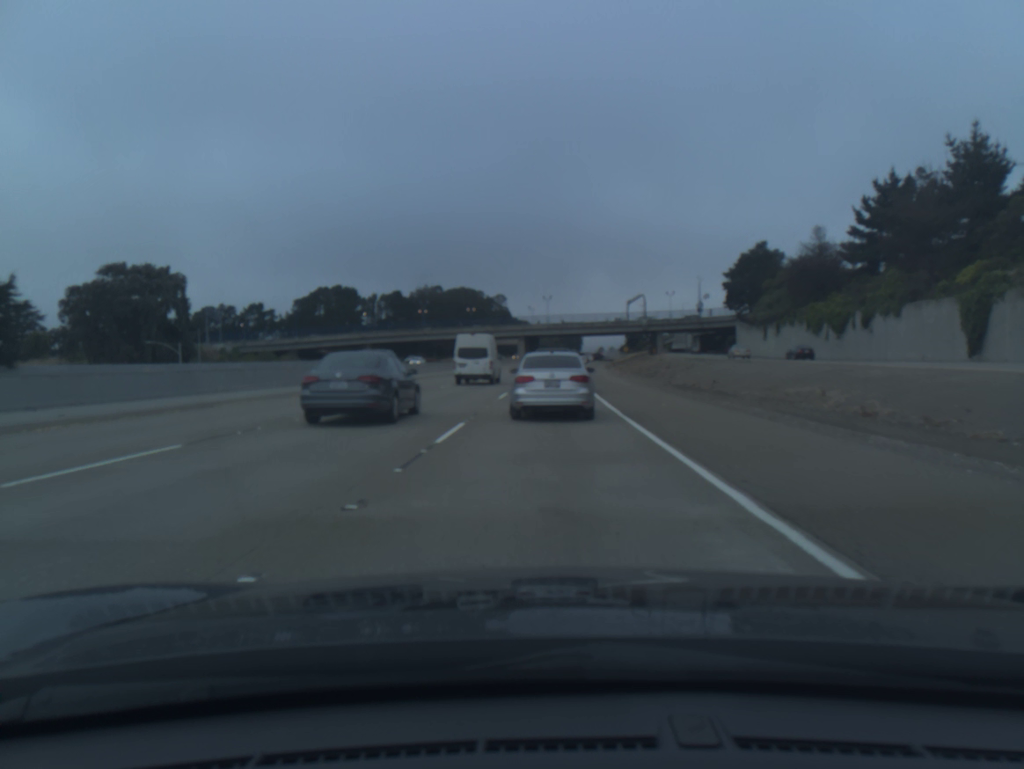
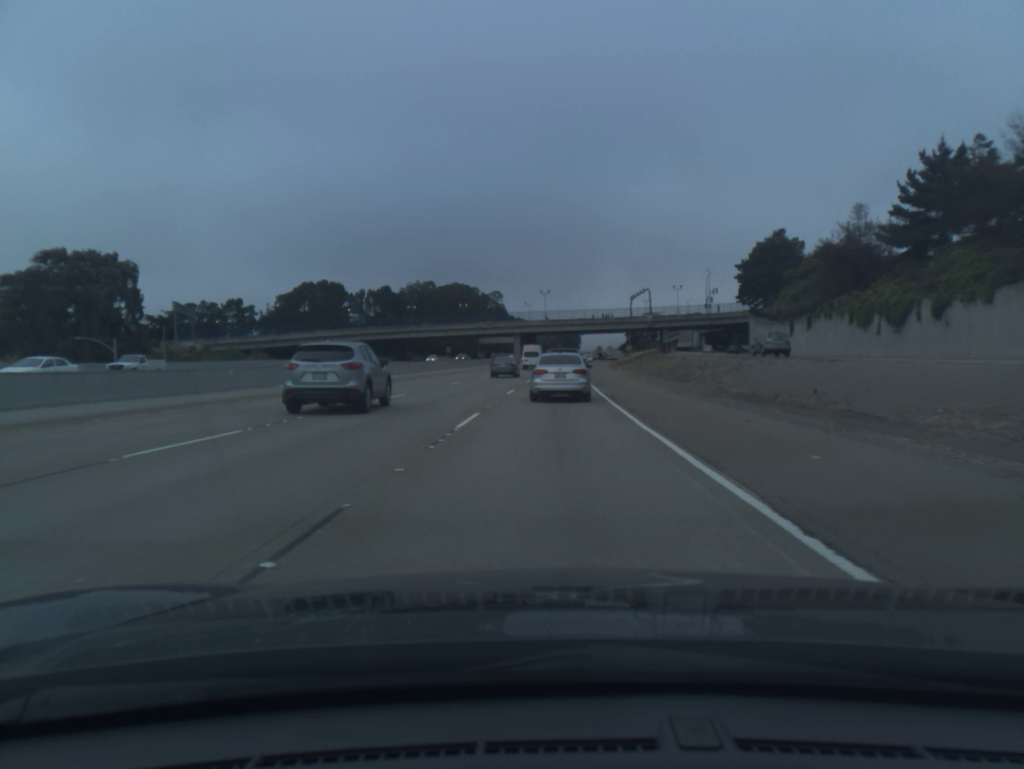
(-0.1, +12.2) m; 0°
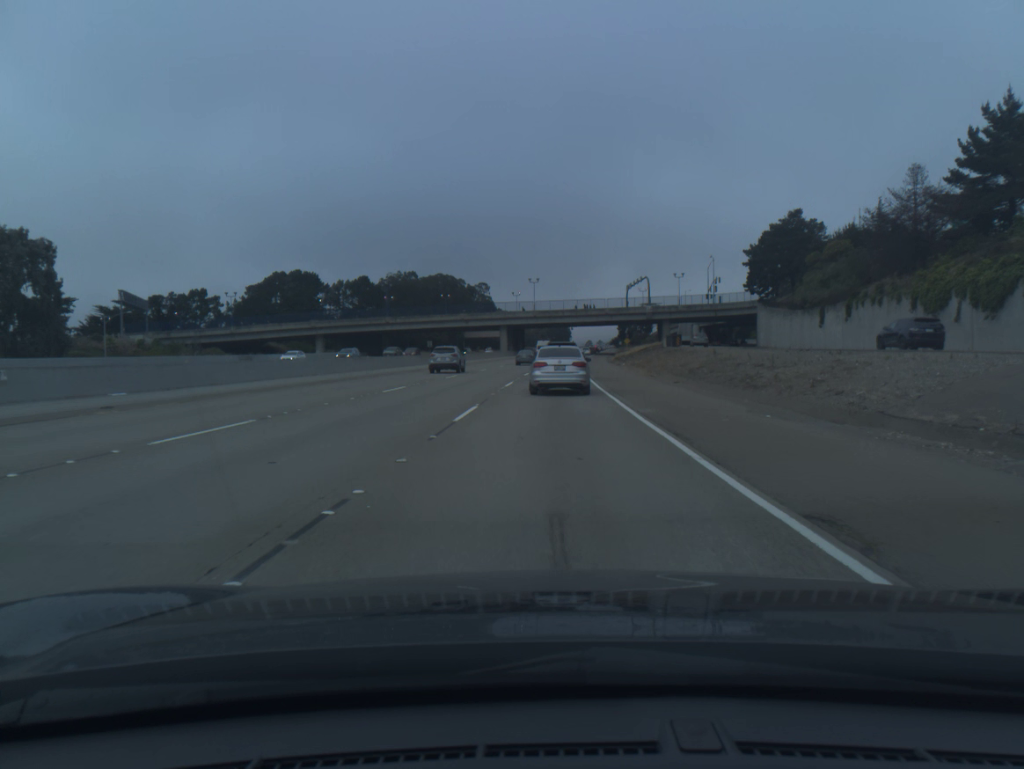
(+0.1, +14.0) m; +1°
